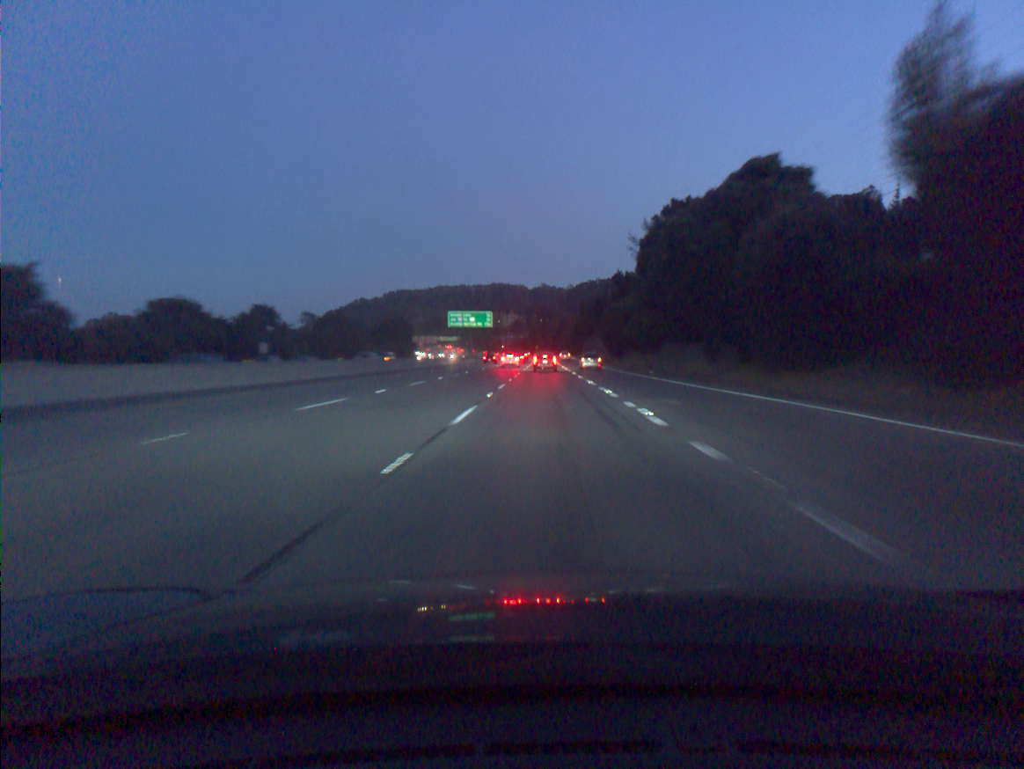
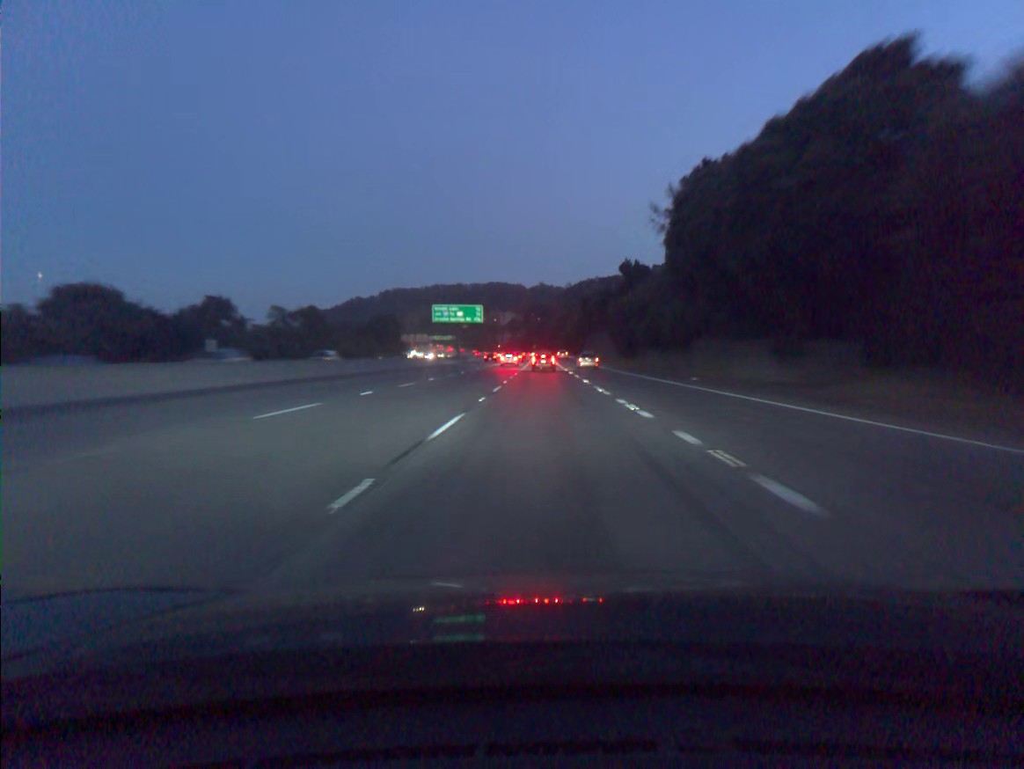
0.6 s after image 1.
(0.0, +16.5) m; 0°
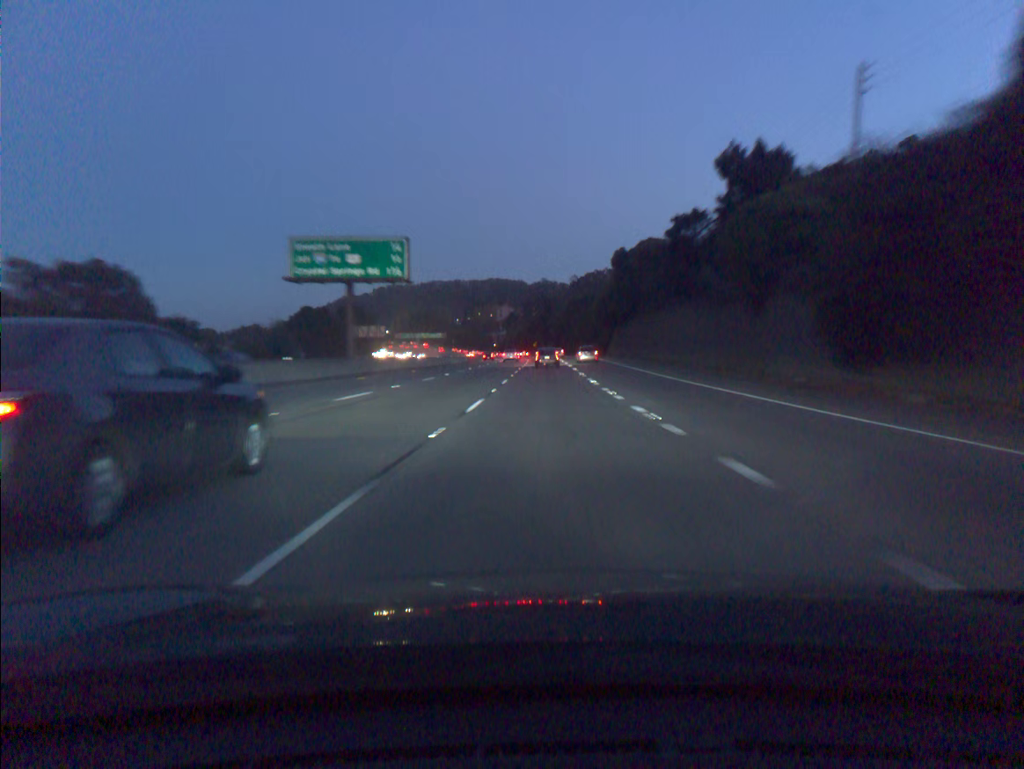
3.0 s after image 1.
(-0.1, +66.0) m; 0°
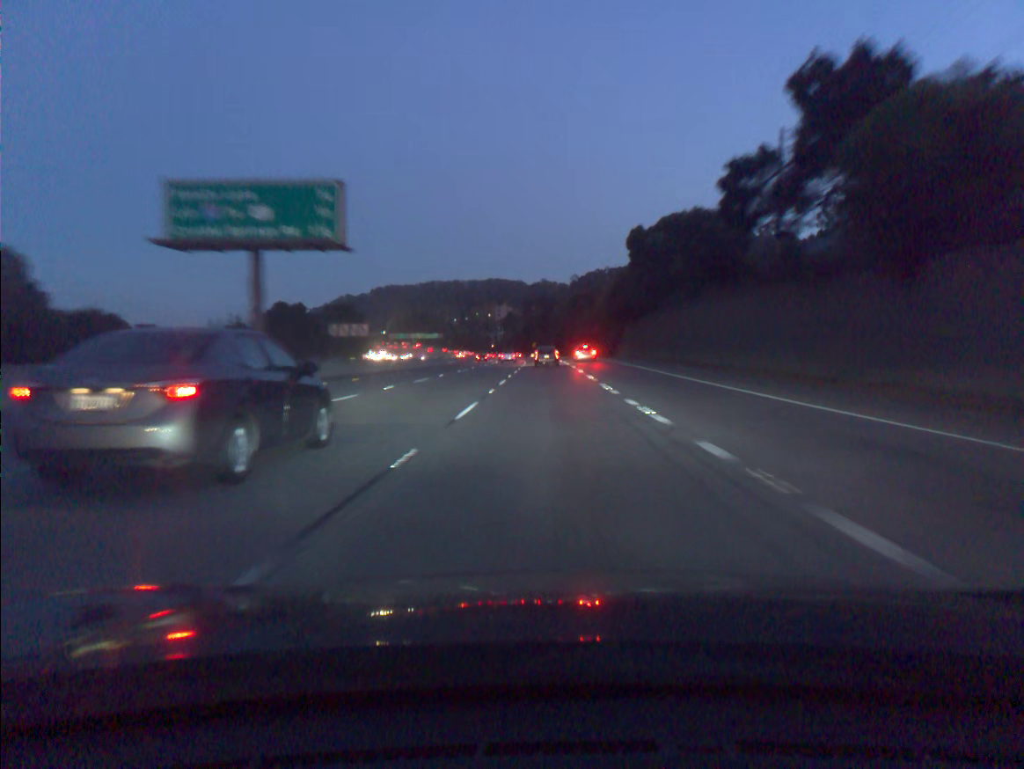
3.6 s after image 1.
(0.0, +16.4) m; 0°
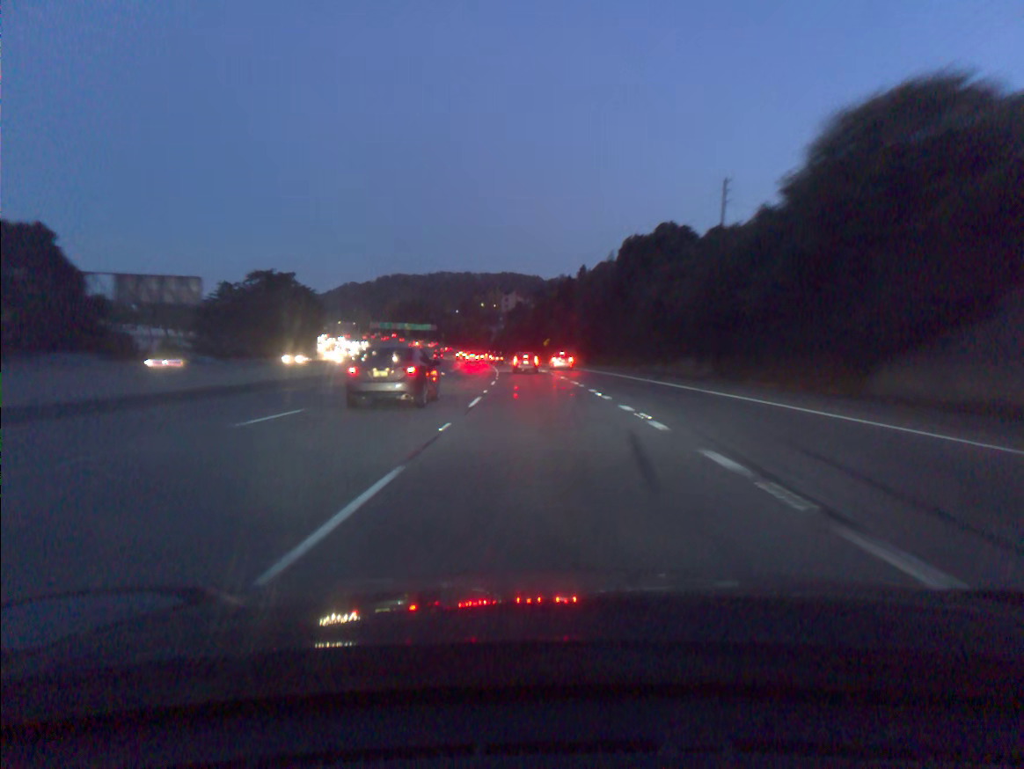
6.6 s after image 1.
(-0.3, +81.6) m; -1°
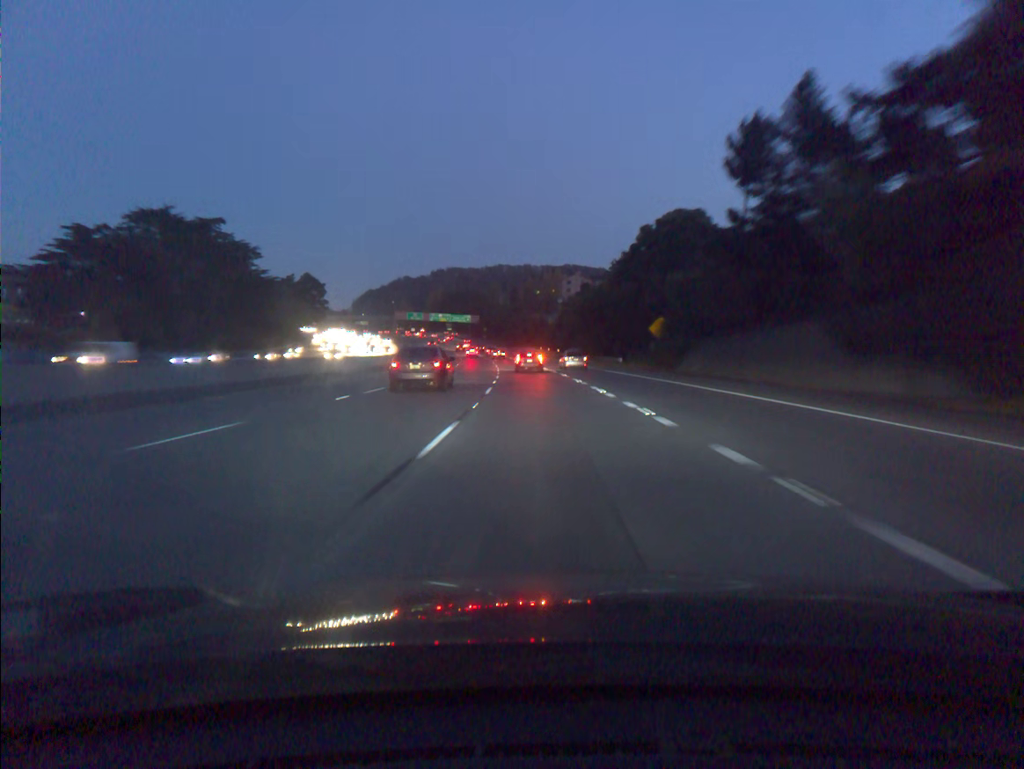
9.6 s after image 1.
(-3.3, +80.3) m; -4°
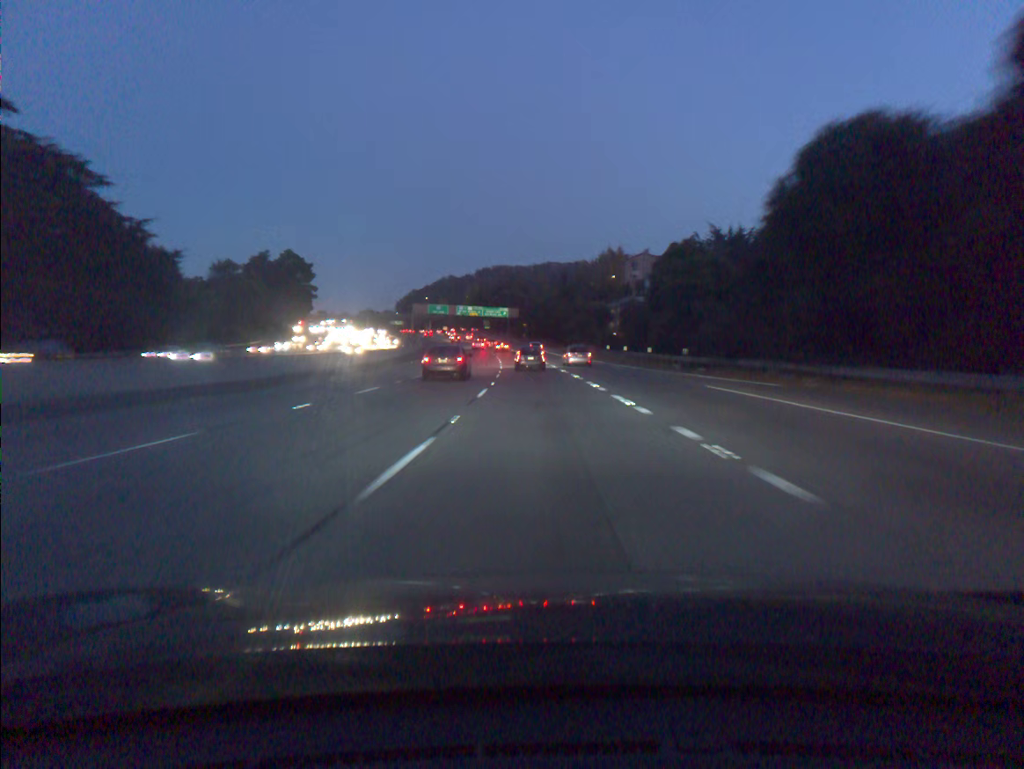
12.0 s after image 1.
(-1.8, +60.2) m; -4°
